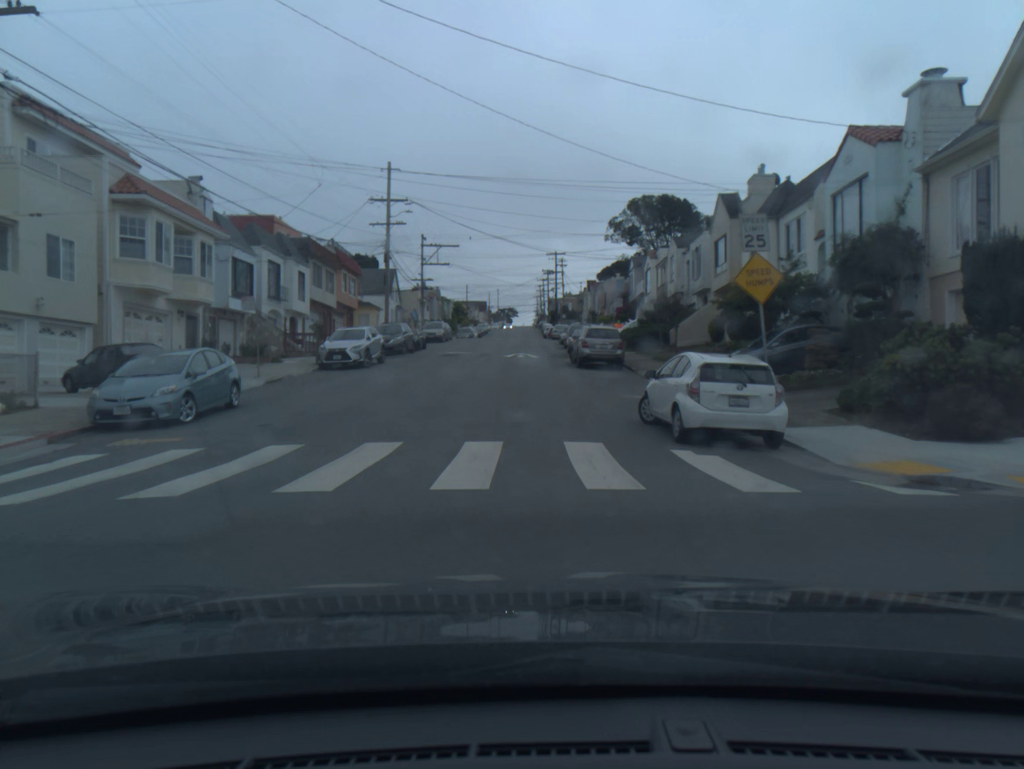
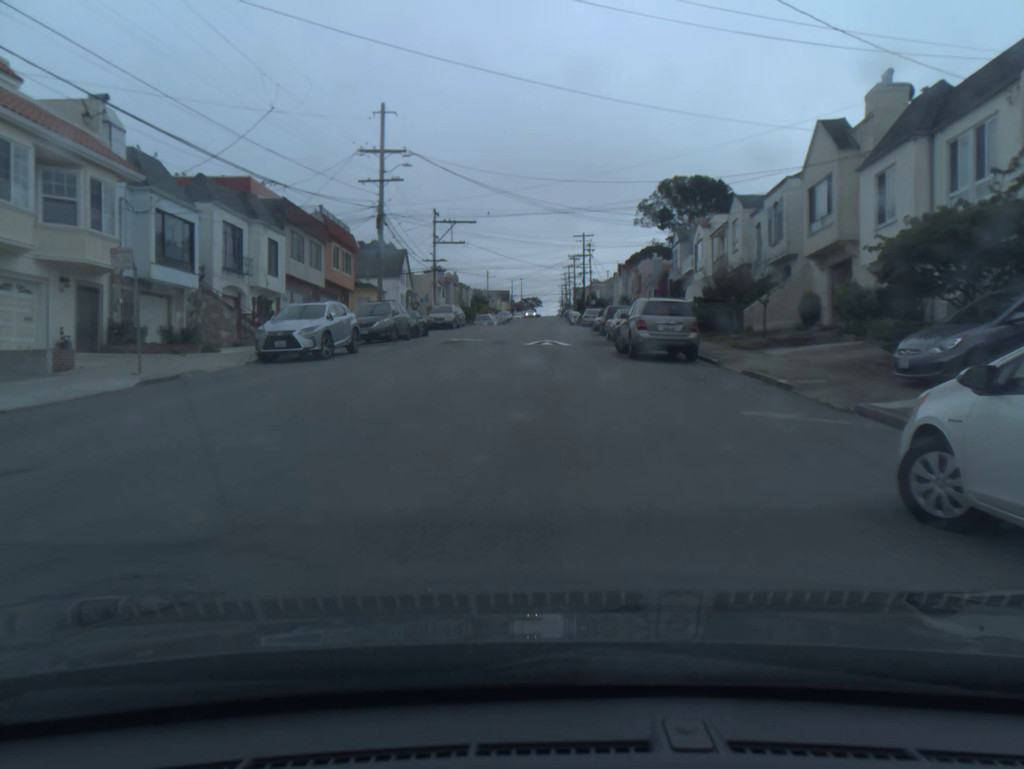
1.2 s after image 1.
(-0.2, +10.0) m; -1°
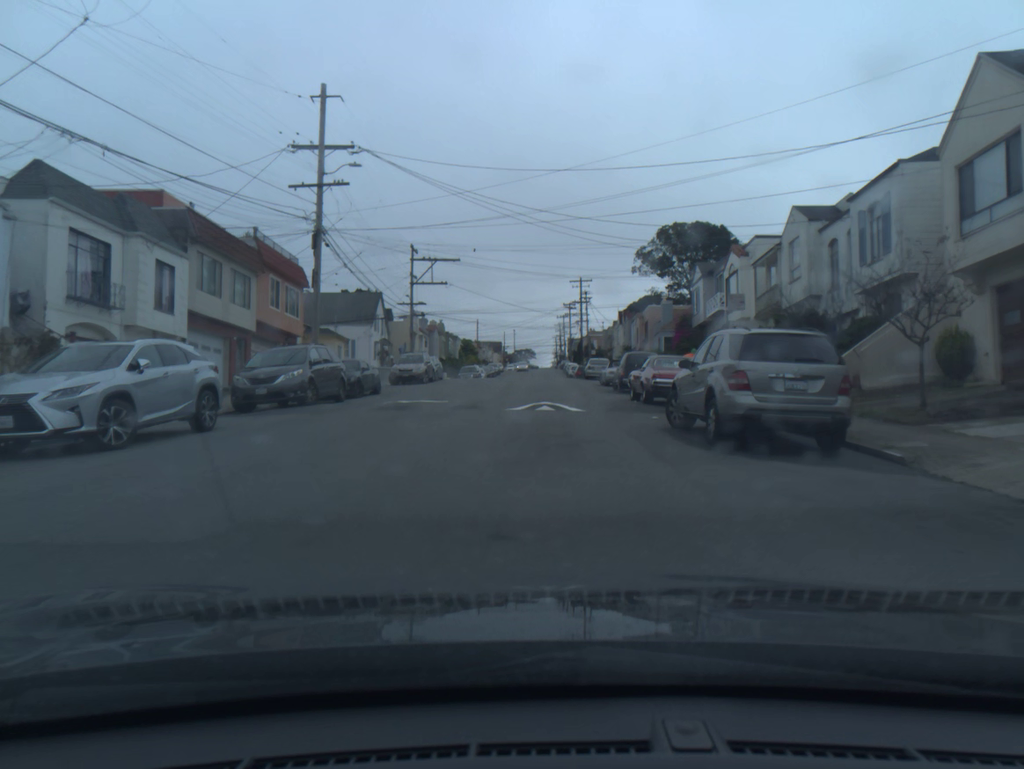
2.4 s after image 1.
(+0.1, +11.0) m; +1°
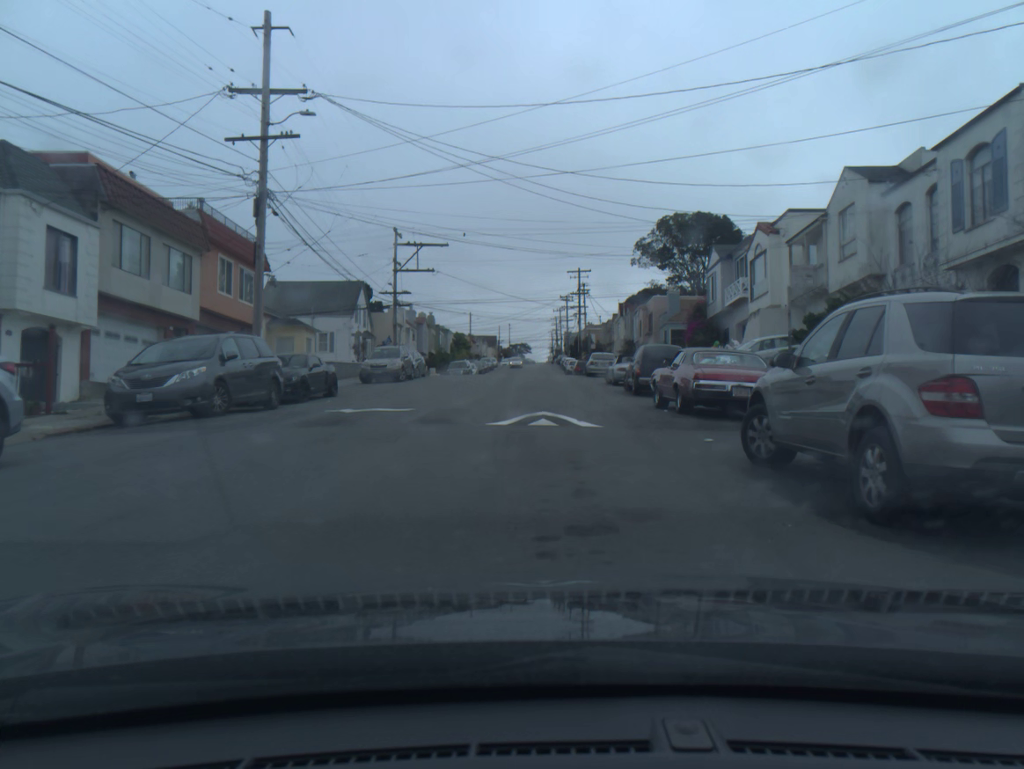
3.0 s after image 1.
(0.0, +5.7) m; 0°
